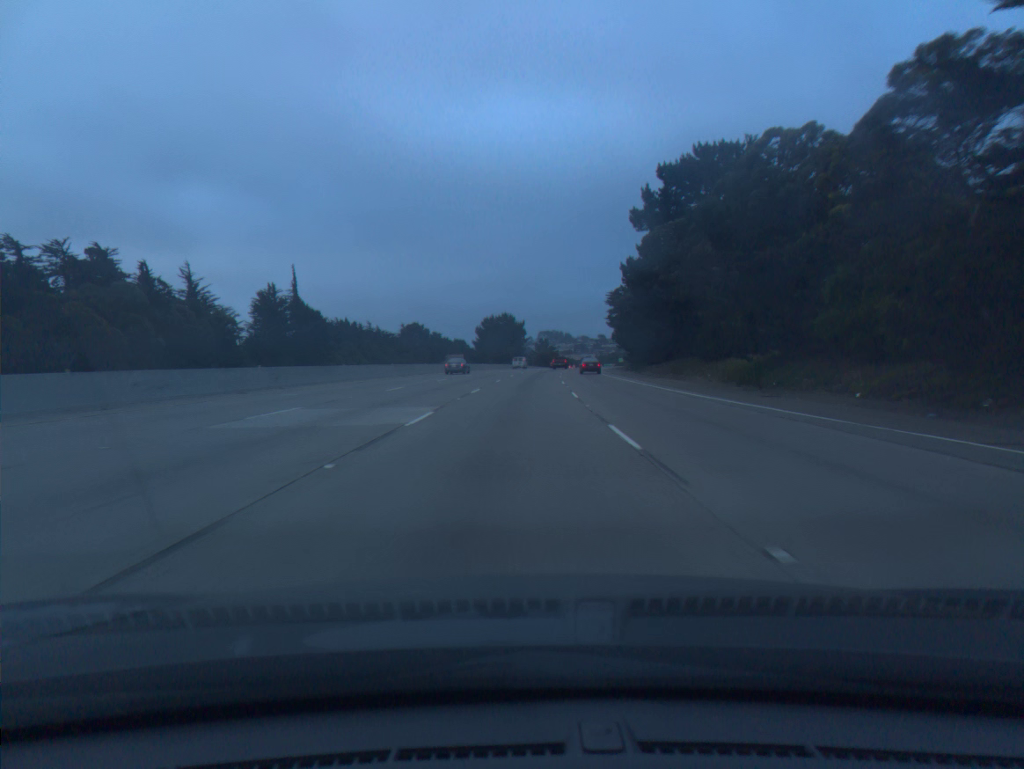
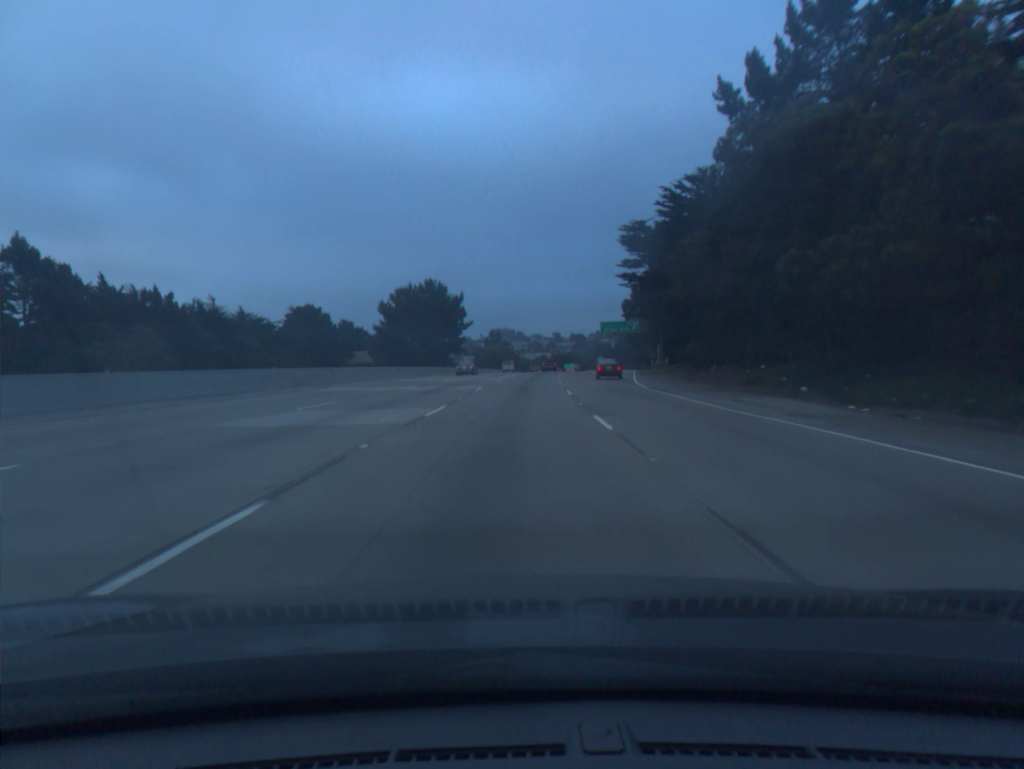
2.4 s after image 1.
(+2.3, +70.0) m; +4°
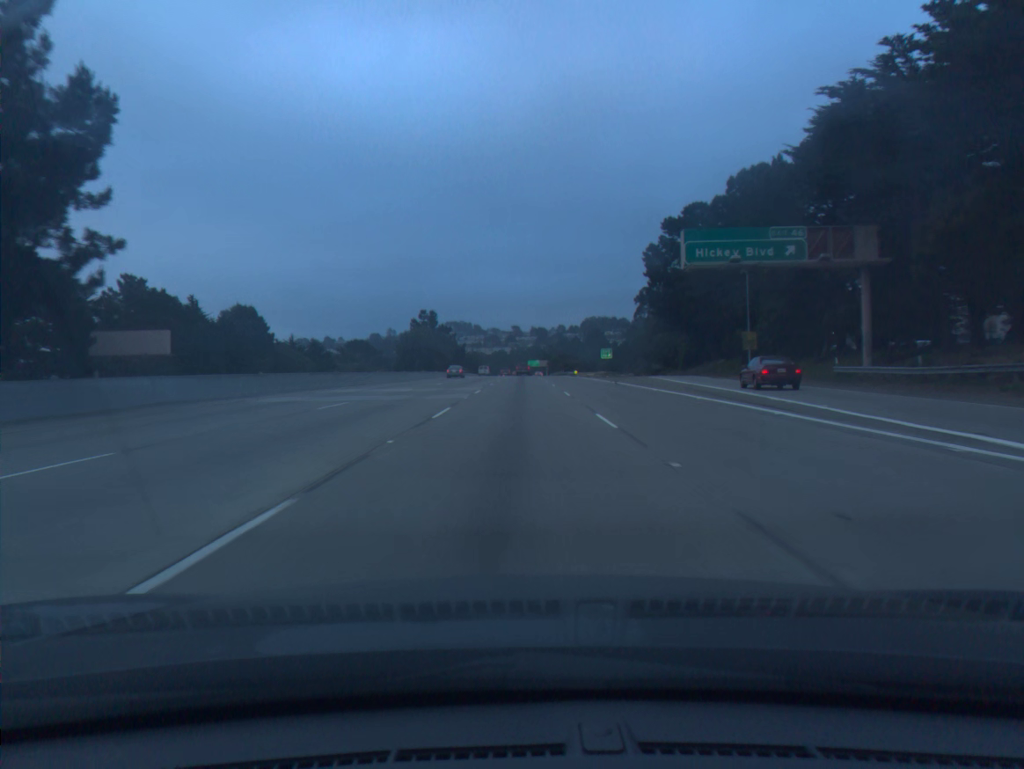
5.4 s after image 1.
(+2.9, +87.4) m; +3°
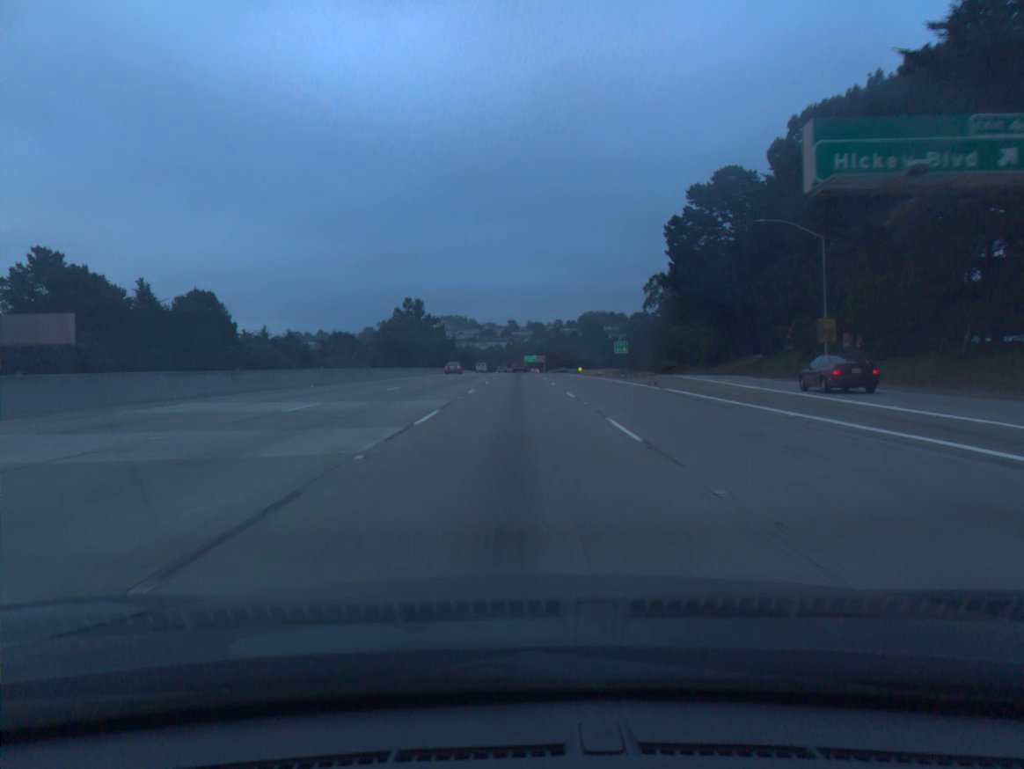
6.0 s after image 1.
(0.0, +17.5) m; 0°
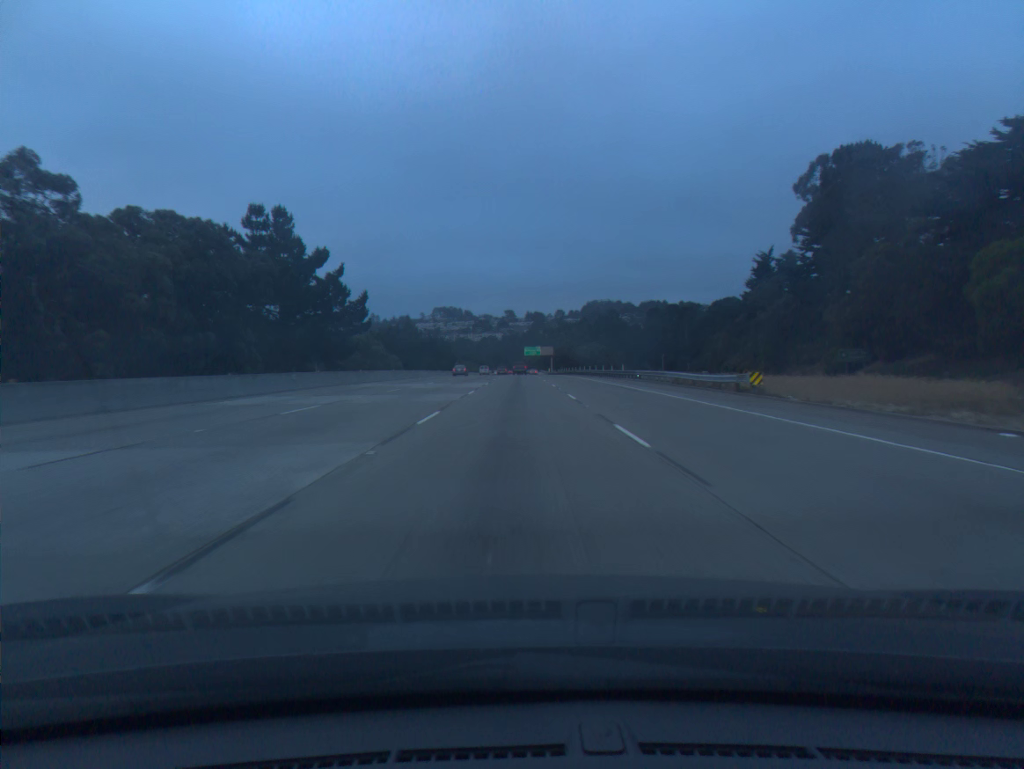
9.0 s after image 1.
(+0.3, +87.9) m; 0°
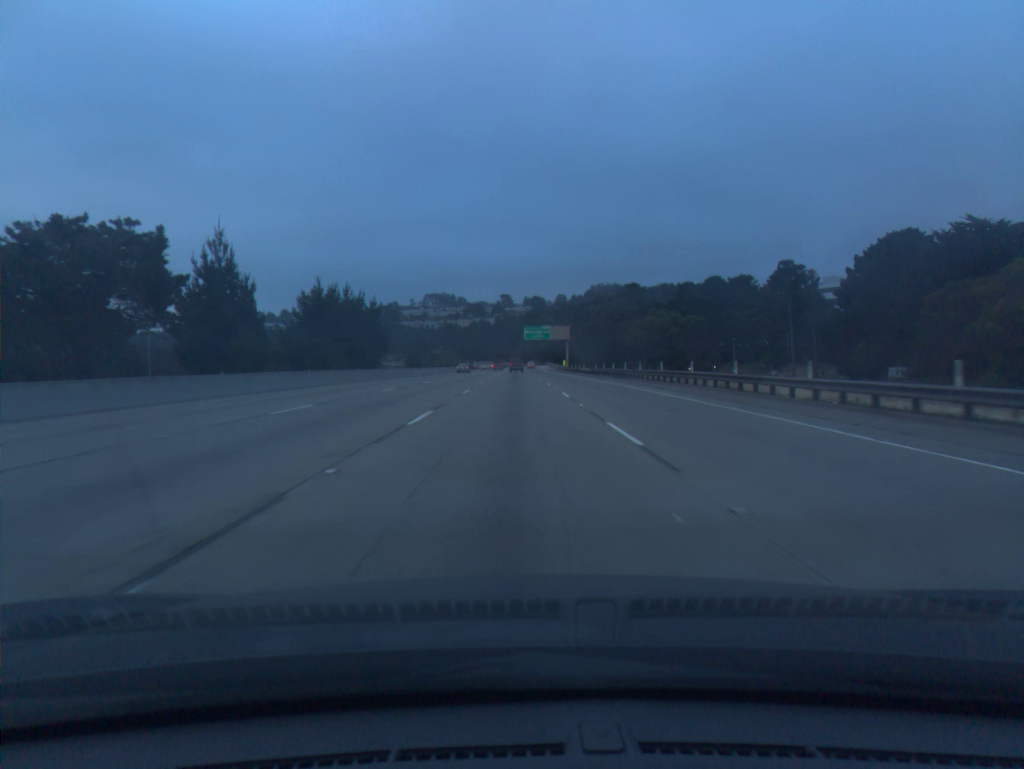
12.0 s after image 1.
(+0.2, +88.0) m; 0°
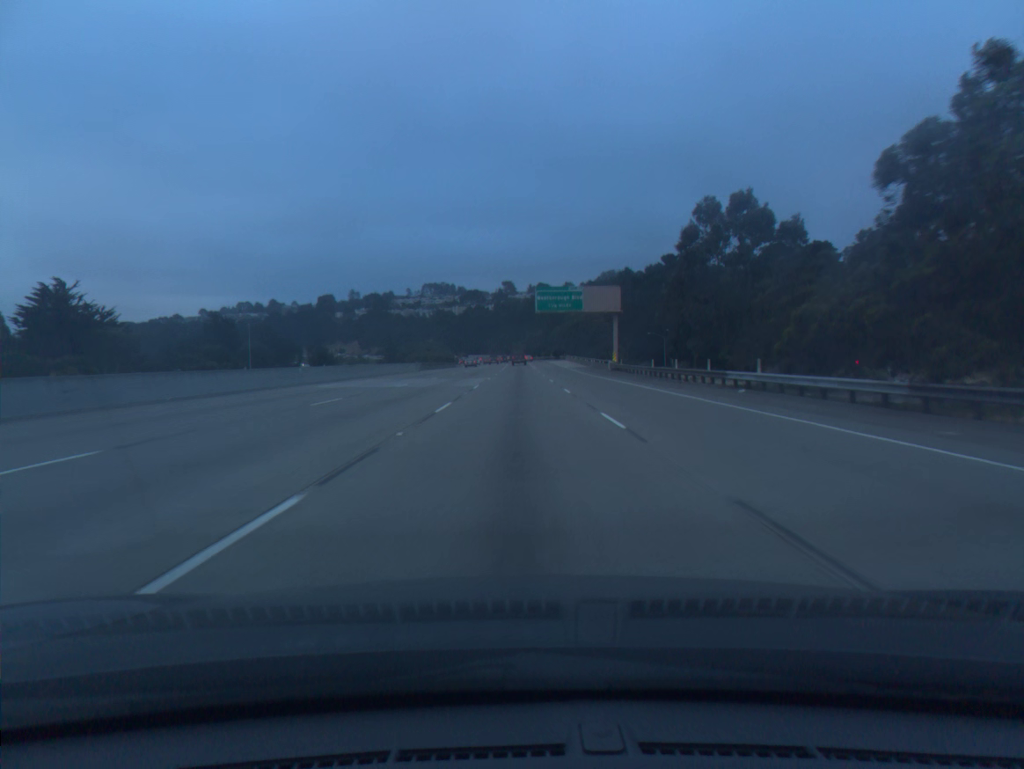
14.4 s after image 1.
(-0.3, +70.5) m; 0°
